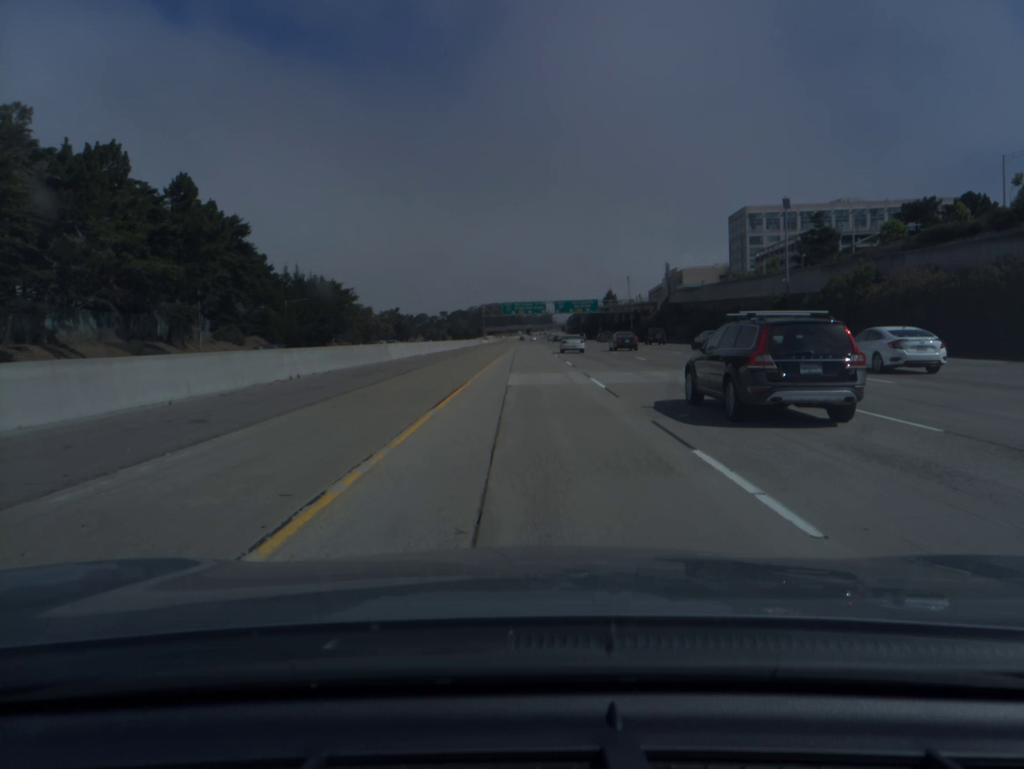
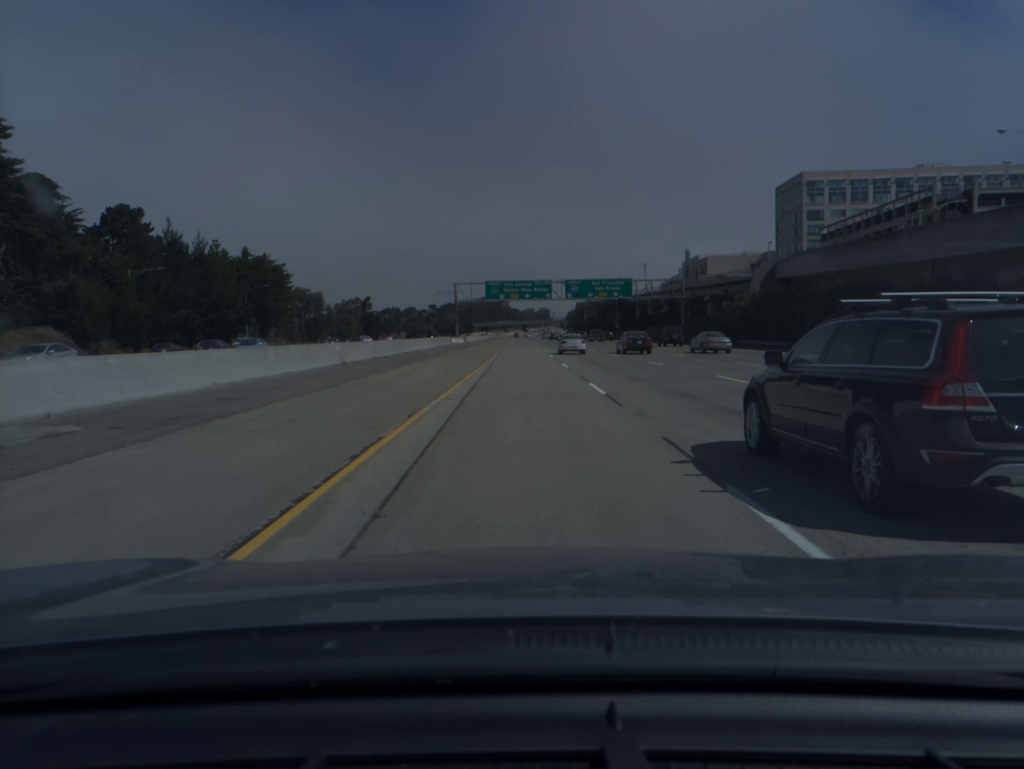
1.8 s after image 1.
(+0.4, +60.5) m; 0°
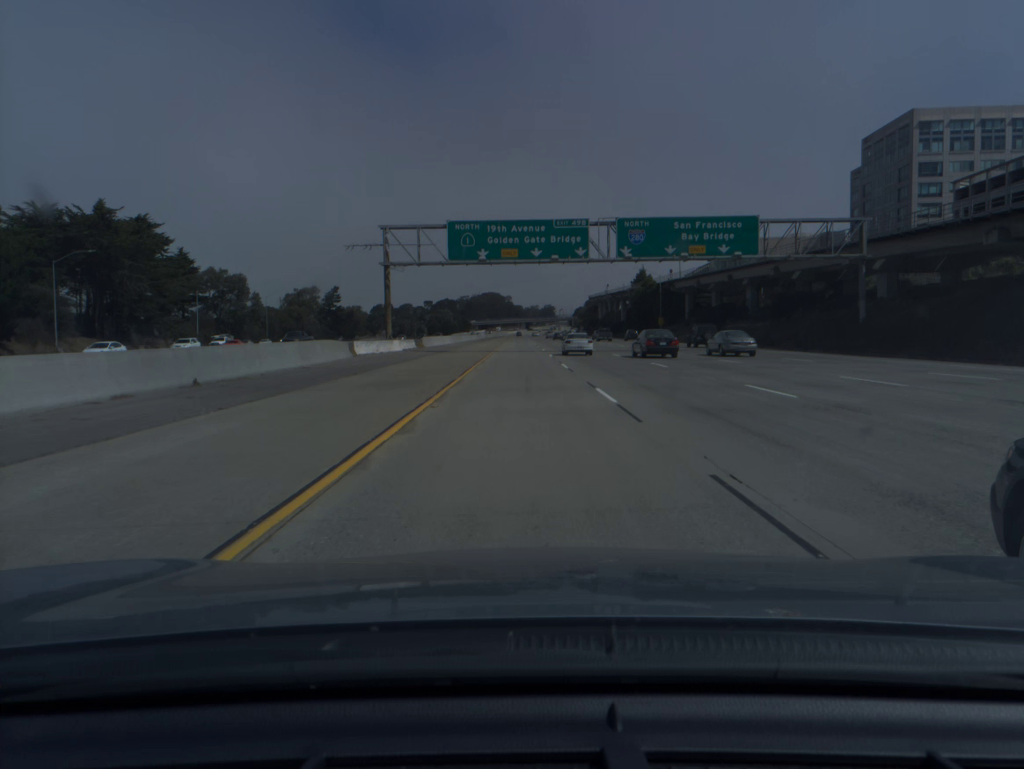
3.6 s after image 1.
(-0.1, +60.6) m; 0°
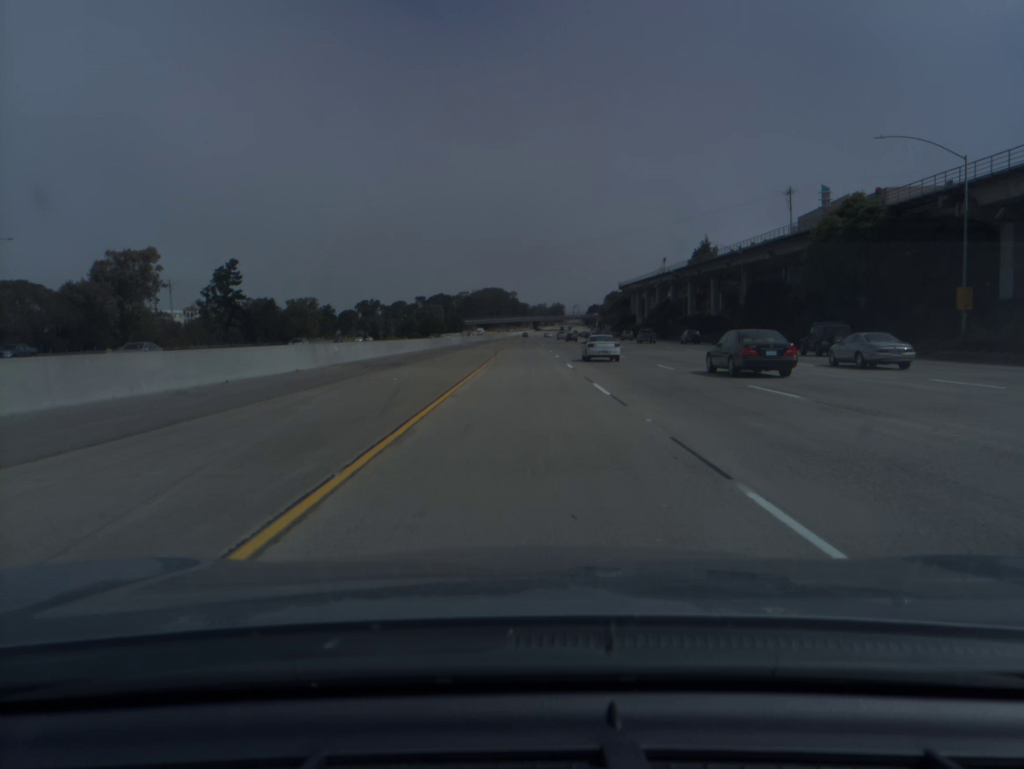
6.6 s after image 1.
(-0.8, +100.2) m; -1°
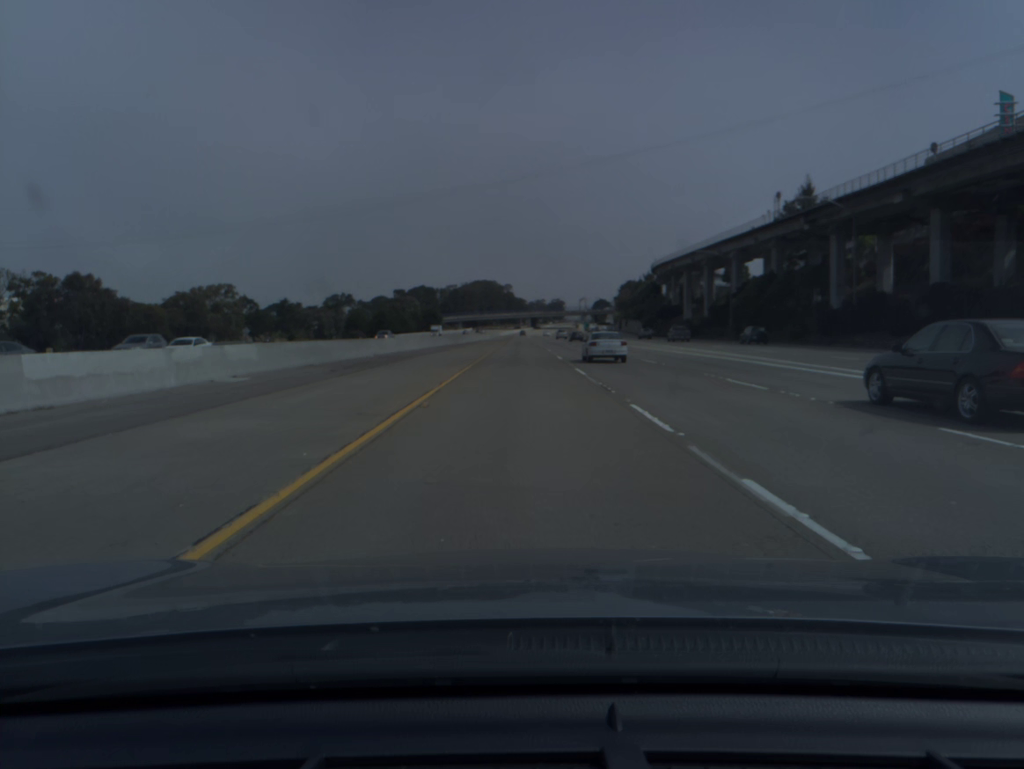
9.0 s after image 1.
(+0.3, +80.1) m; 0°
